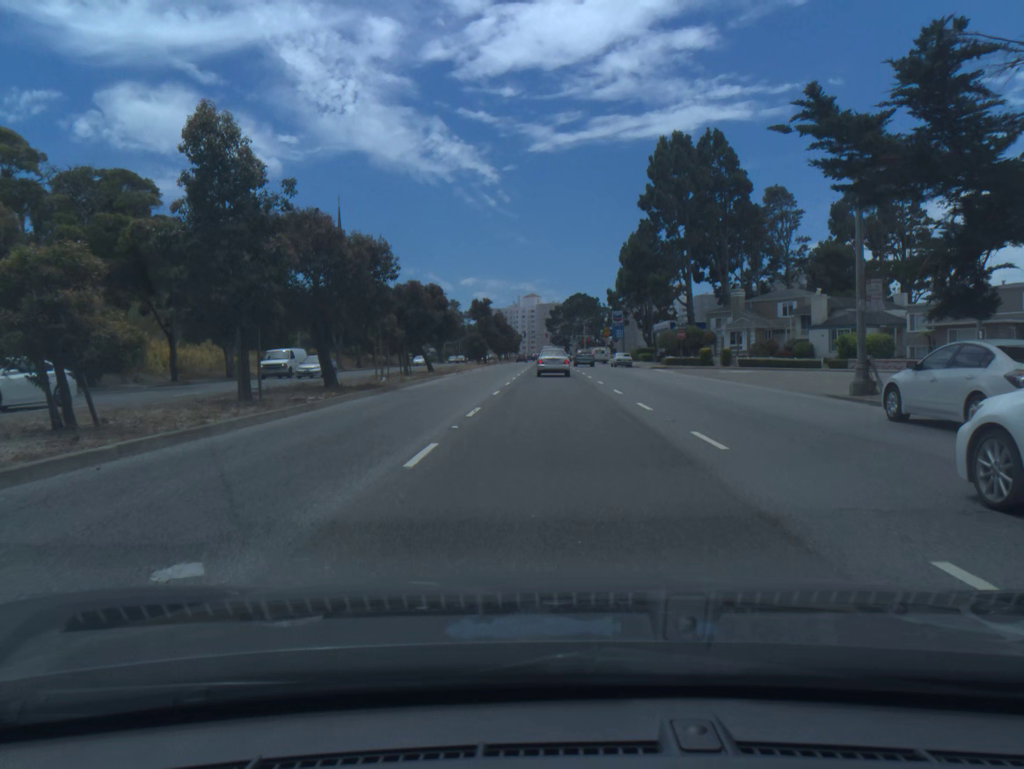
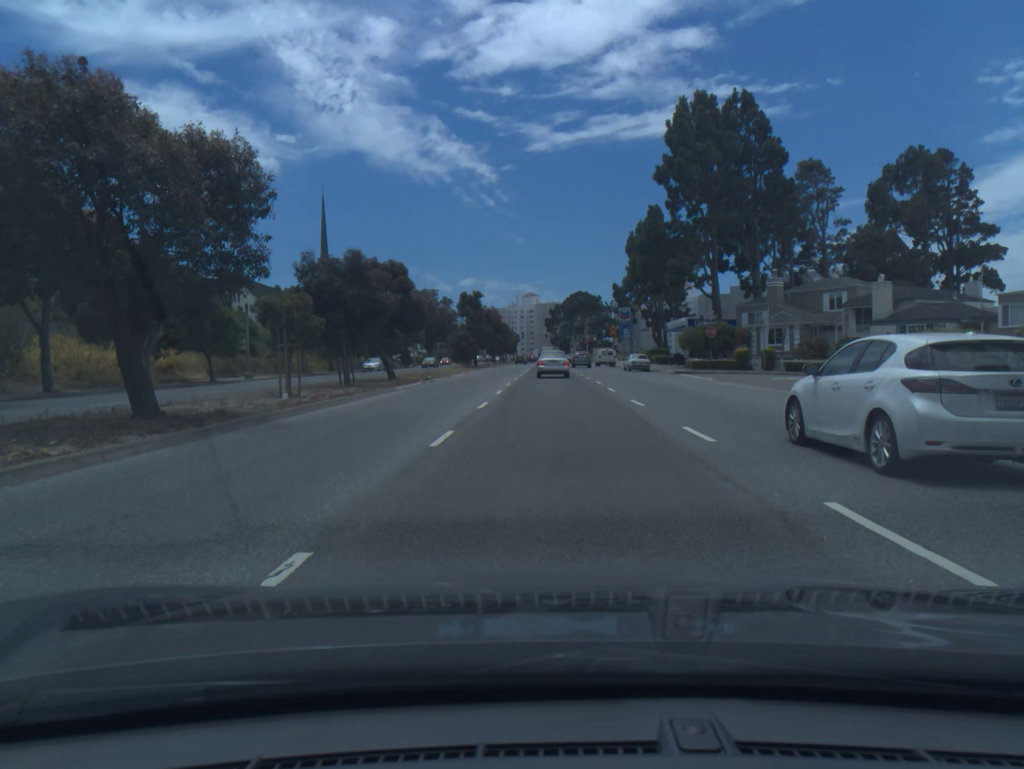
(0.0, +12.6) m; 0°
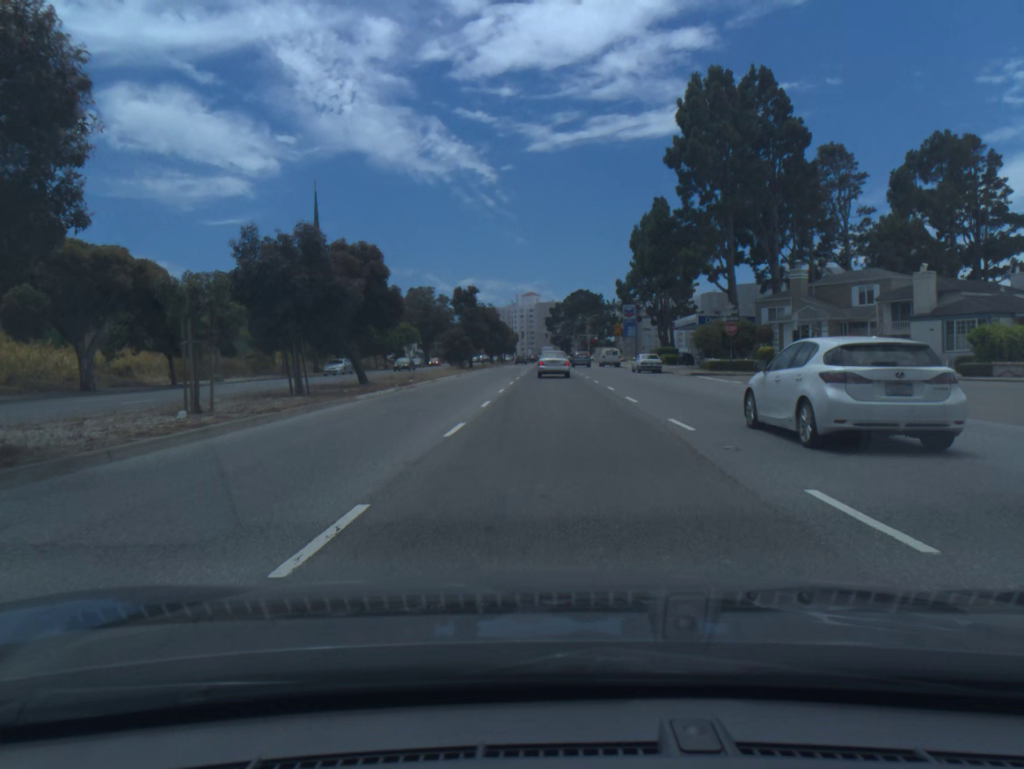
(0.0, +6.0) m; 0°
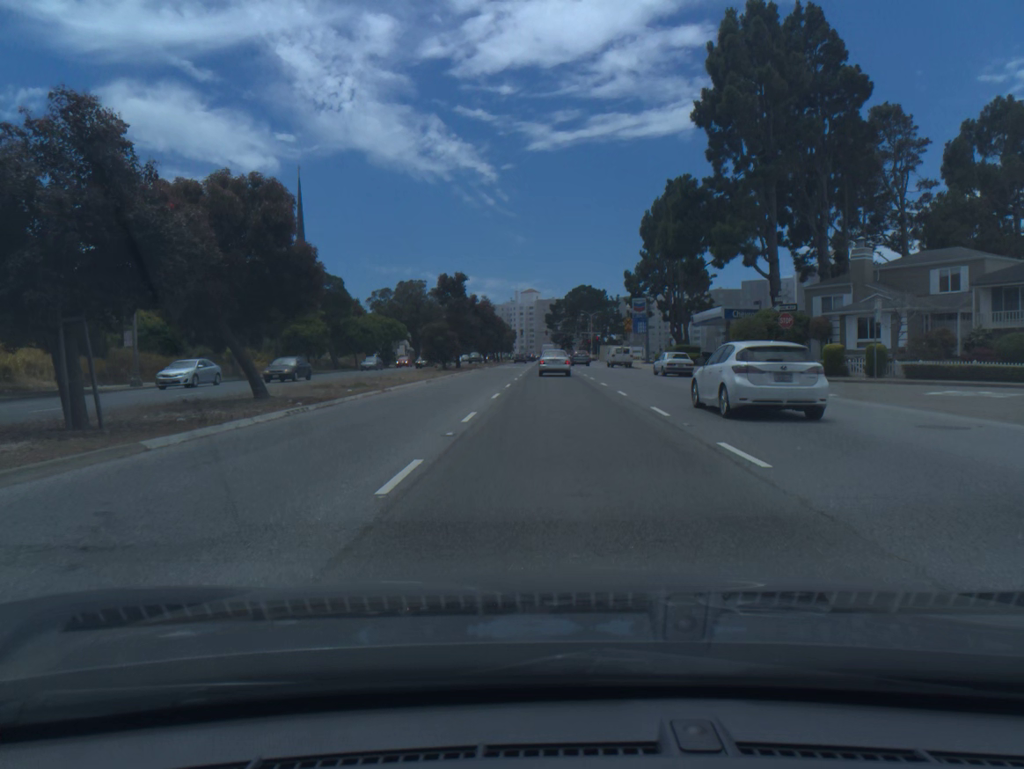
(0.0, +11.4) m; 0°
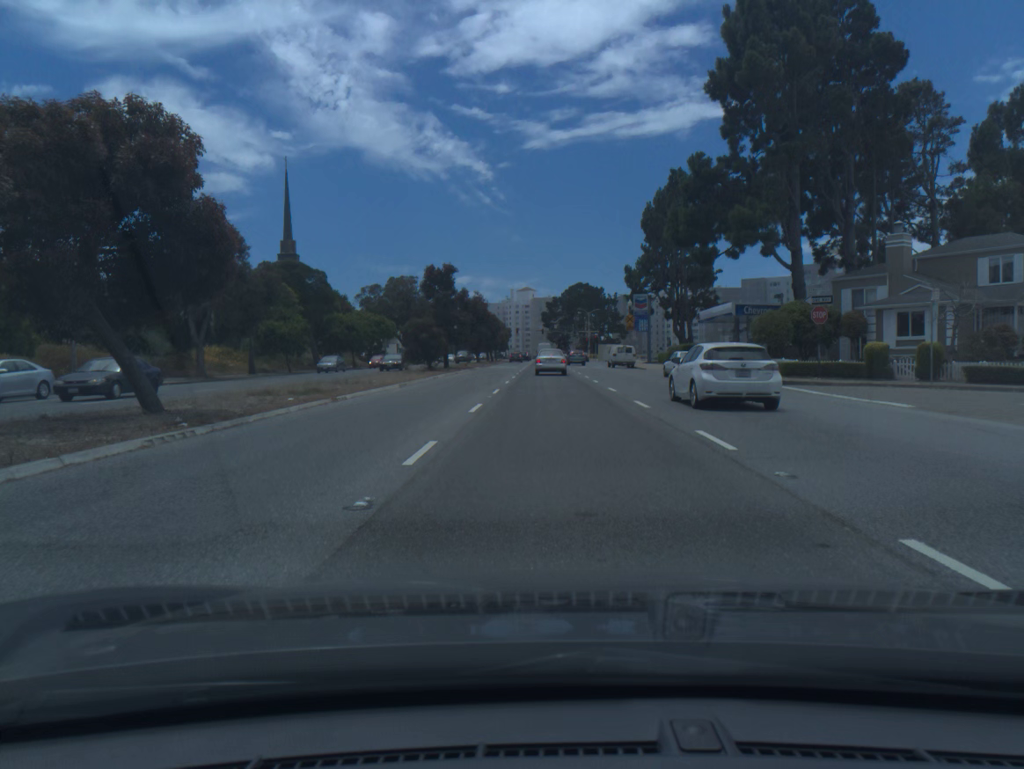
(0.0, +5.4) m; 0°
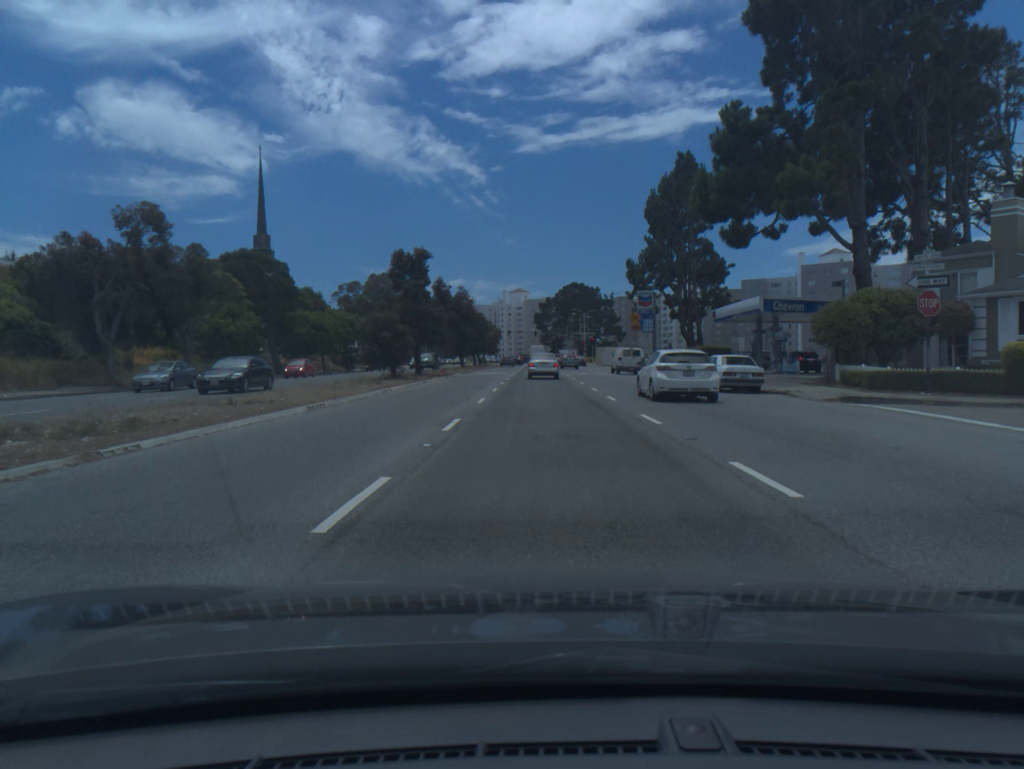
(0.0, +10.3) m; 0°
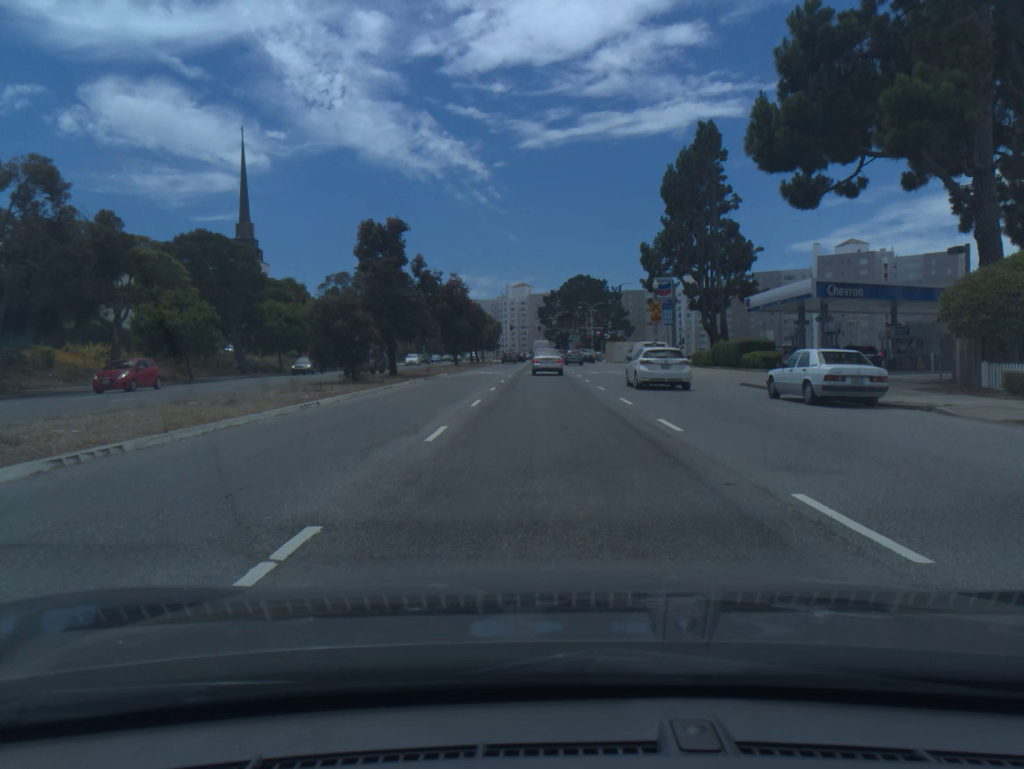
(0.0, +9.6) m; 0°
